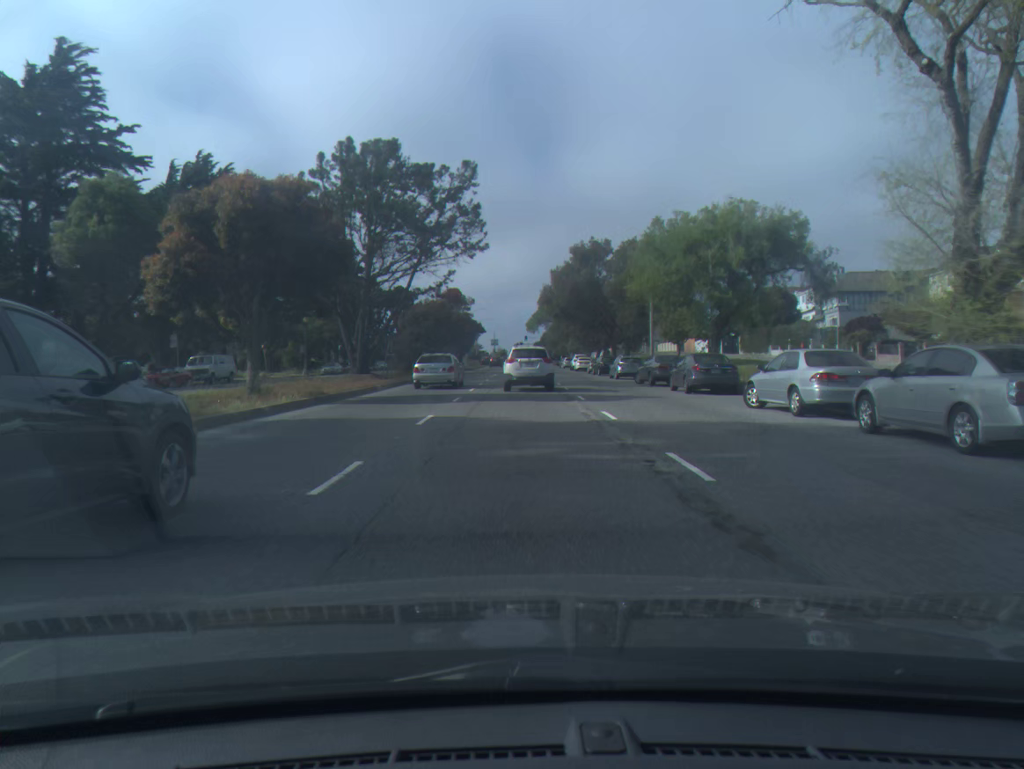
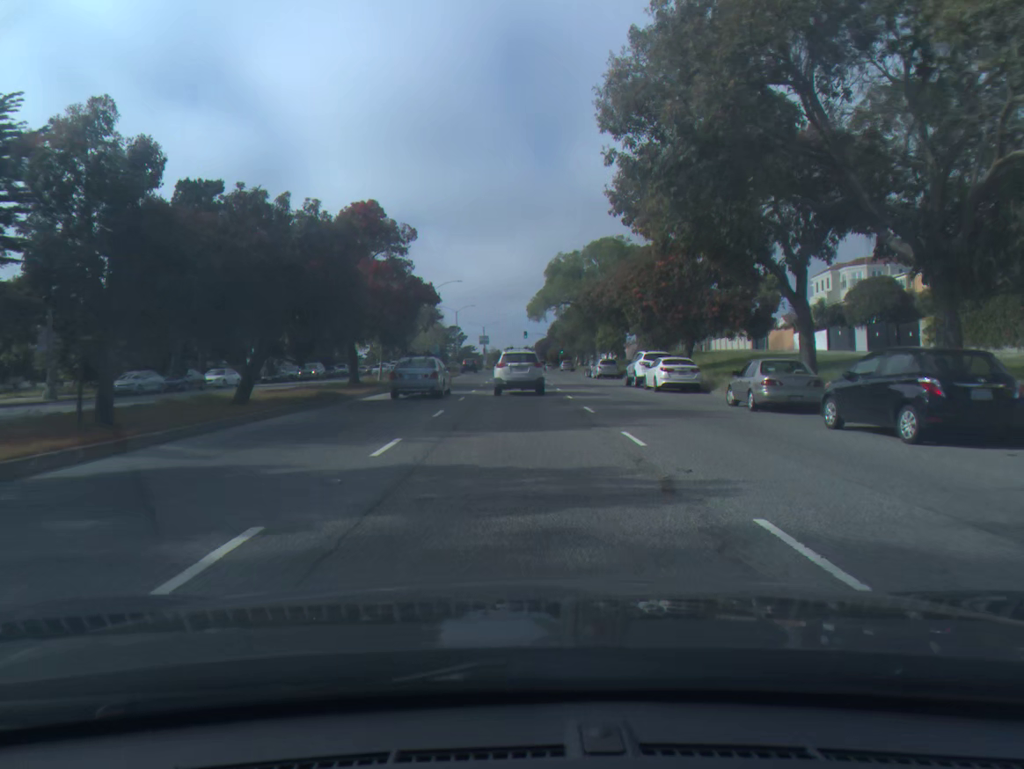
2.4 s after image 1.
(+0.1, +47.1) m; 0°
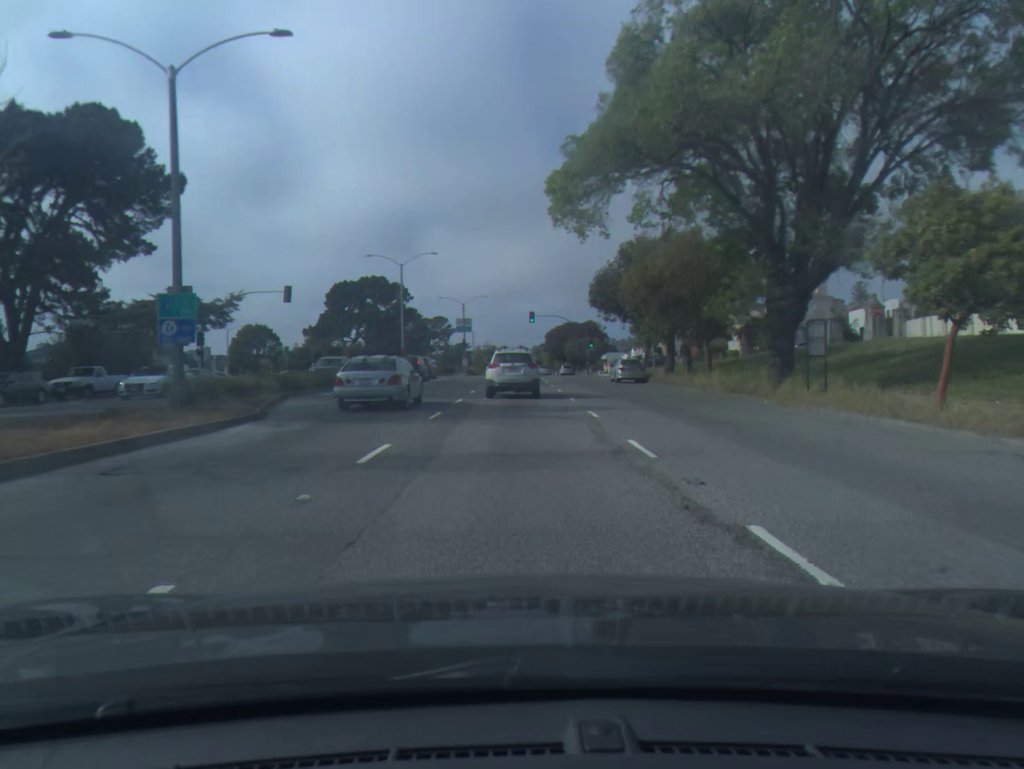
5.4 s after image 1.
(-0.2, +58.8) m; 0°
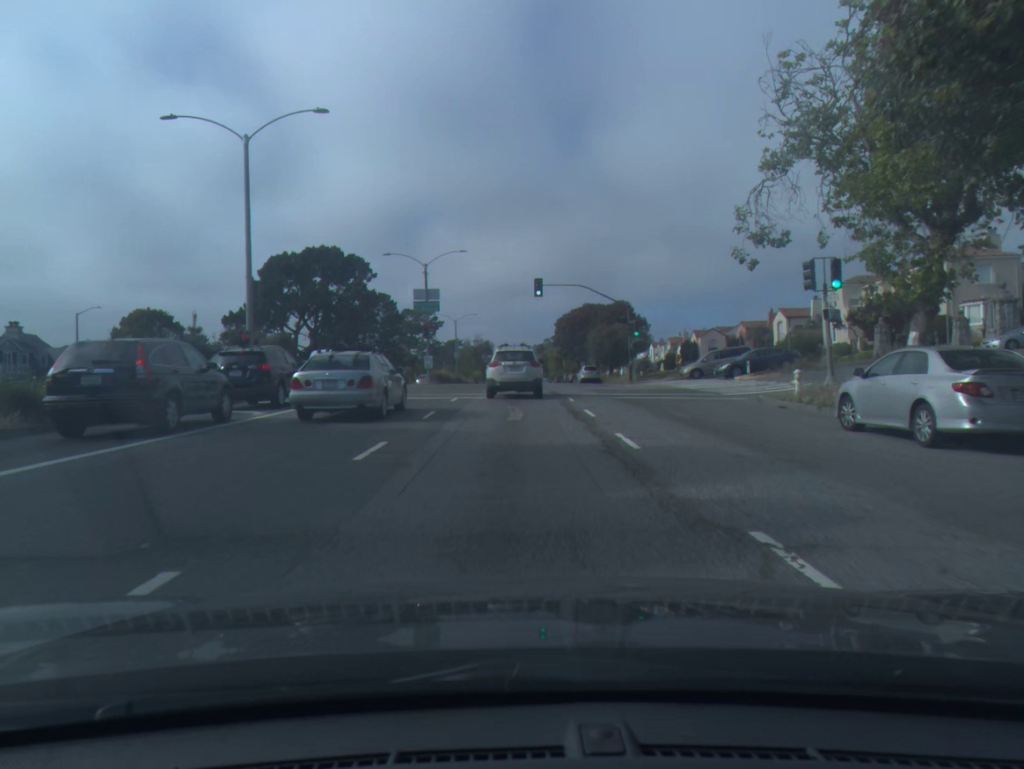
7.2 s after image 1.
(0.0, +35.6) m; 0°
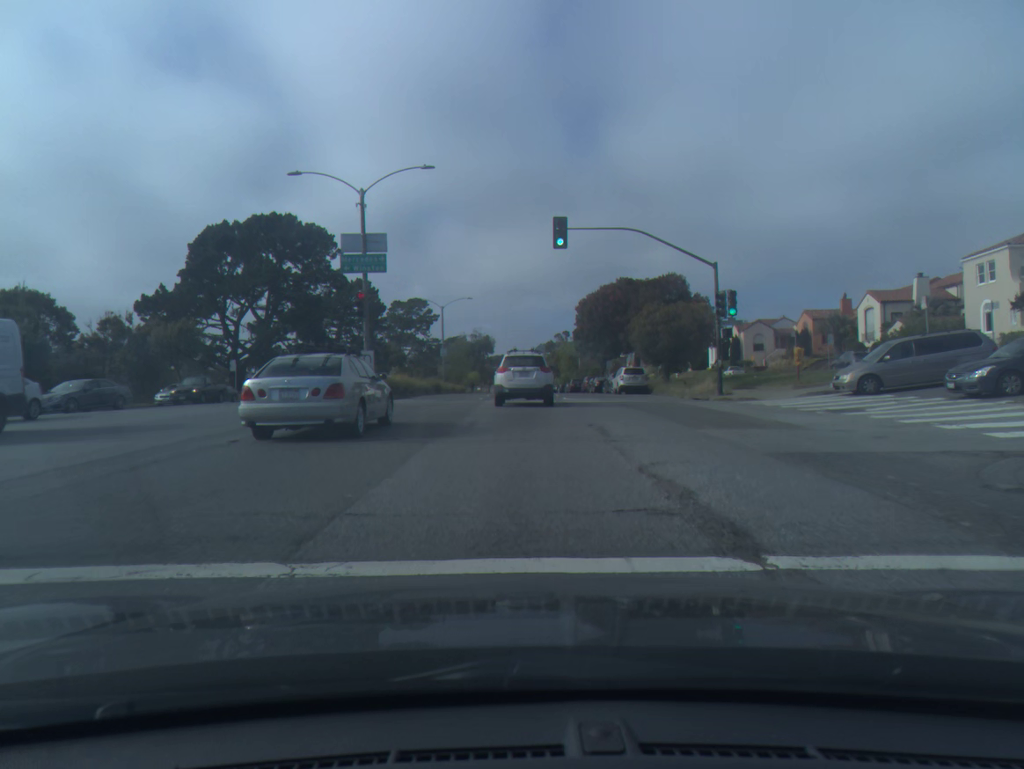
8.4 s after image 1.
(-0.1, +23.9) m; 0°
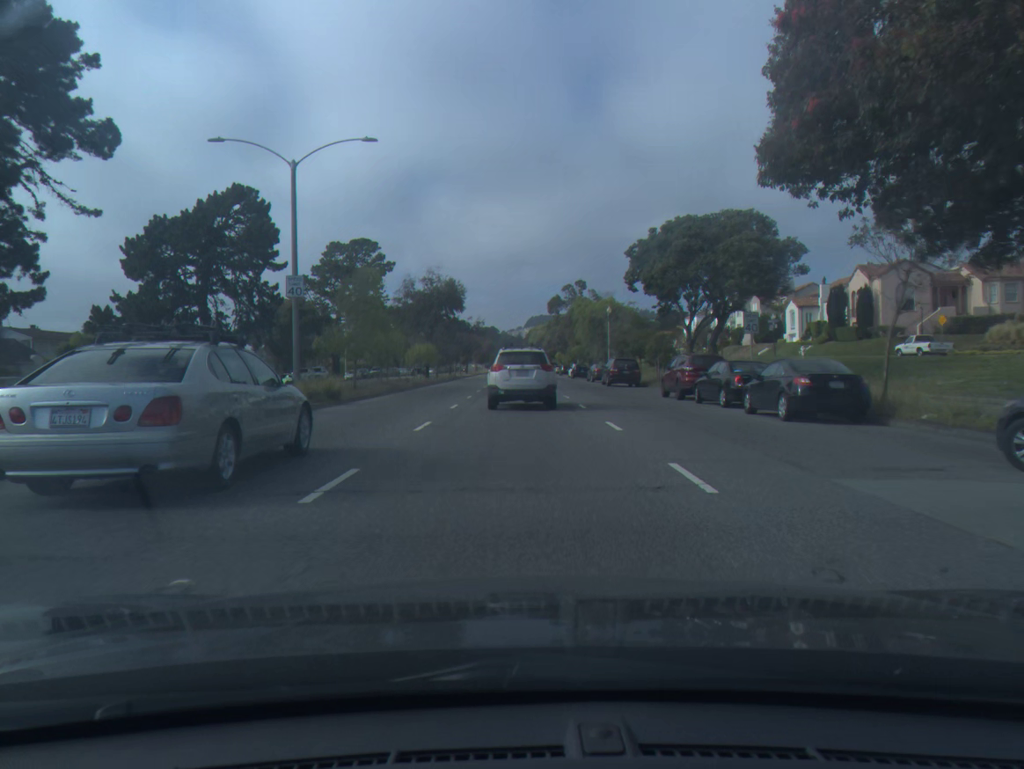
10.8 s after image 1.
(+0.1, +47.3) m; +1°
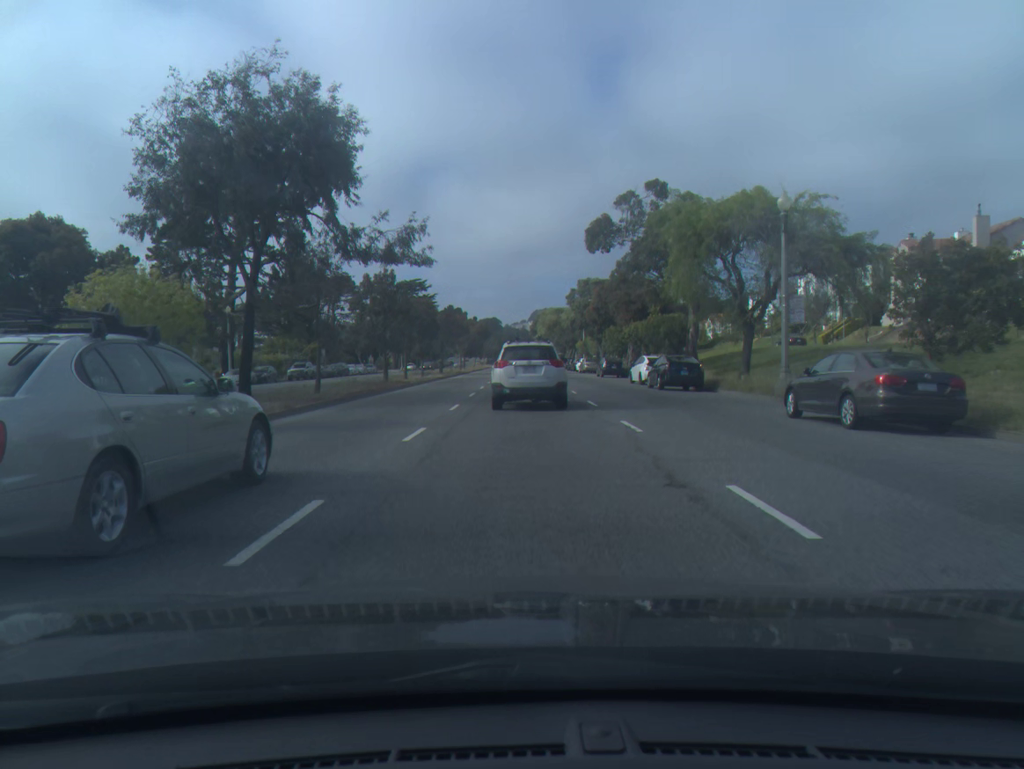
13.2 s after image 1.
(-0.2, +45.8) m; 0°
